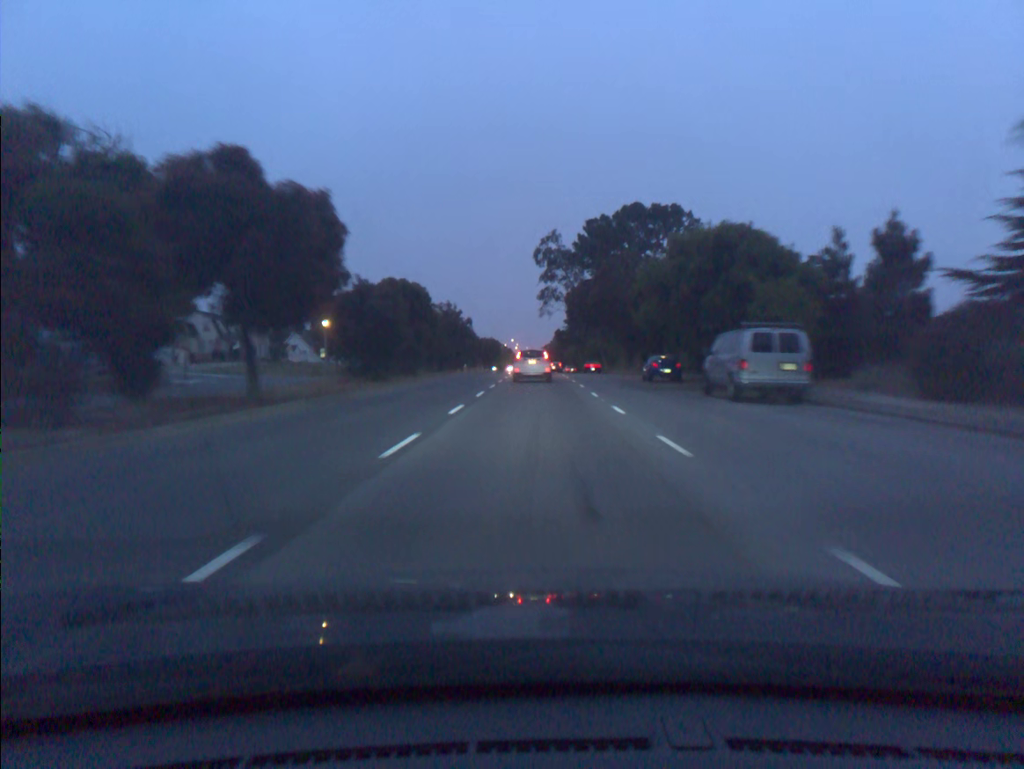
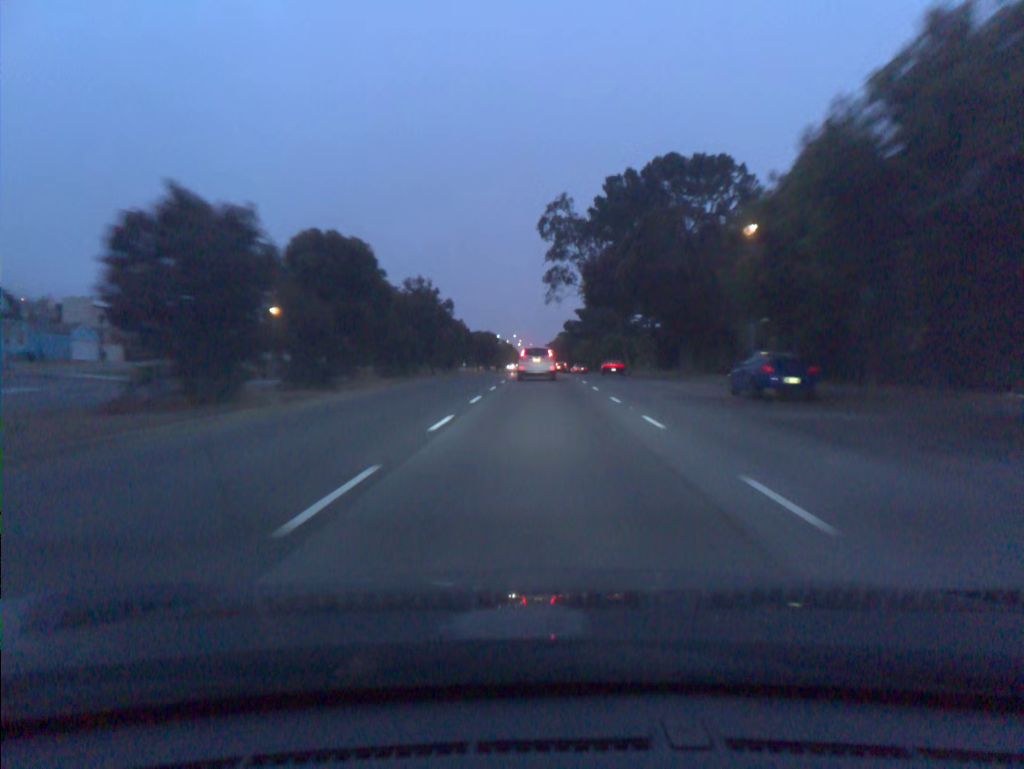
(-0.1, +18.7) m; 0°
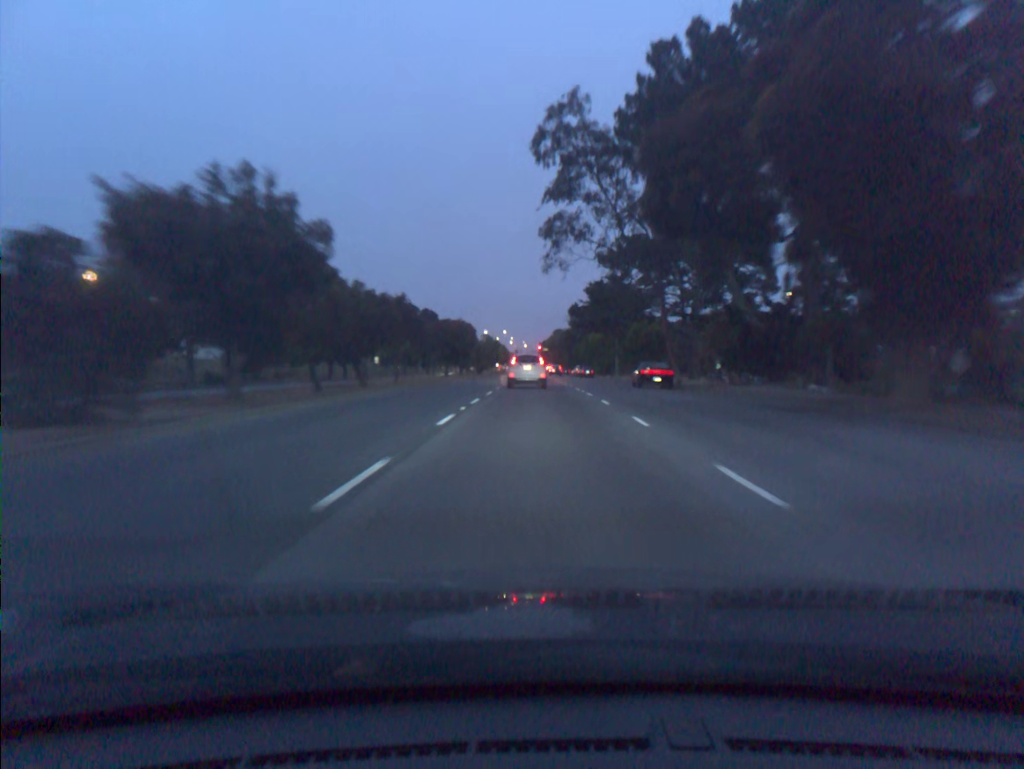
(+0.1, +27.9) m; +1°
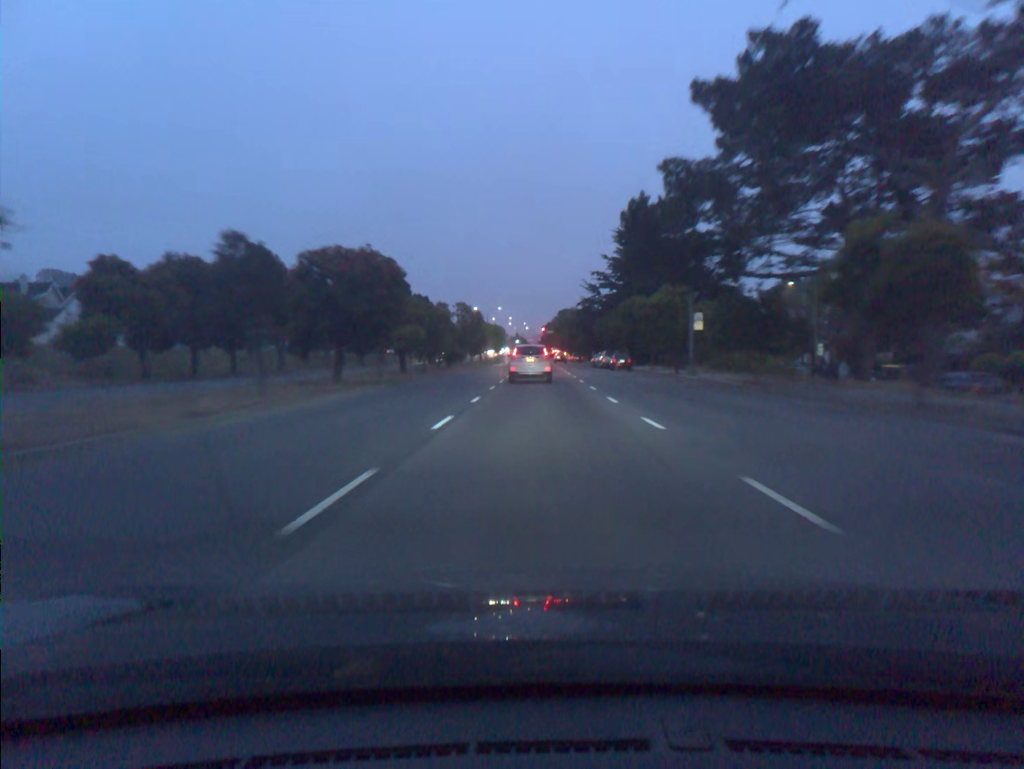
(-0.1, +36.7) m; 0°
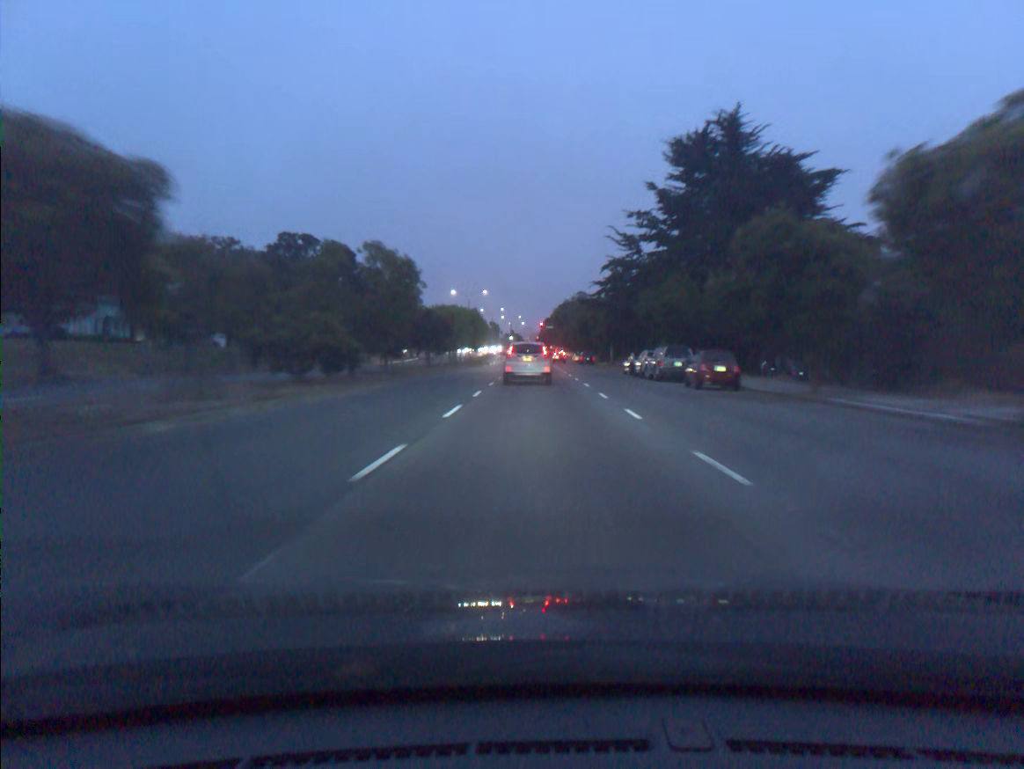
(+0.1, +34.3) m; 0°
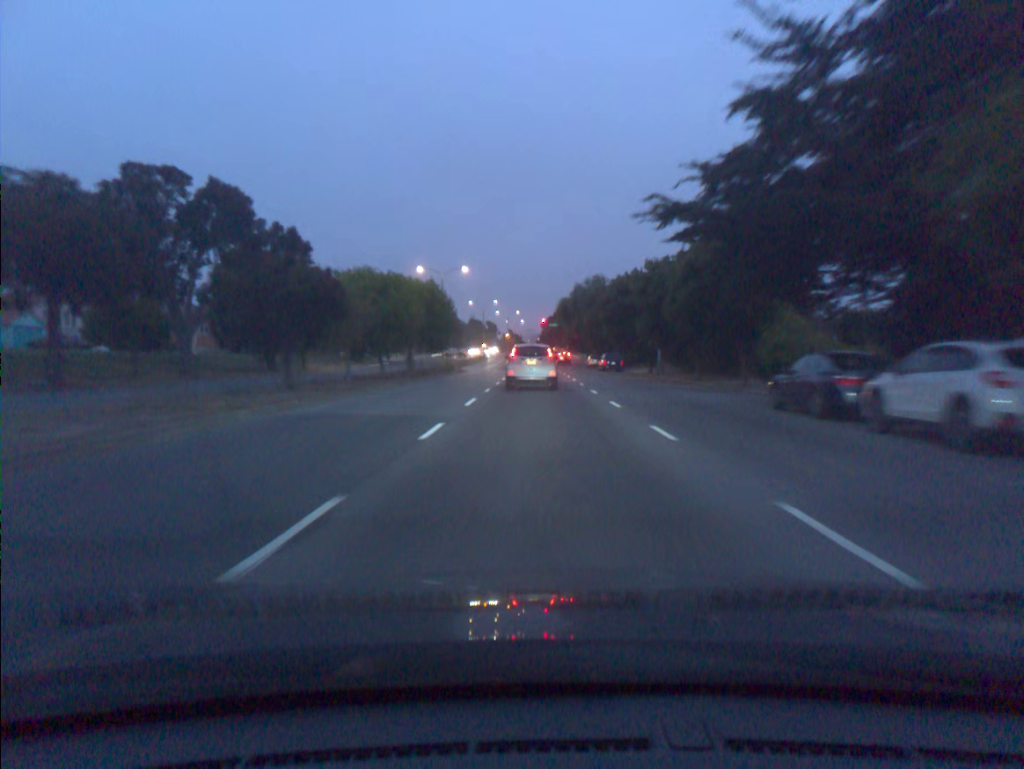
(0.0, +32.0) m; 0°
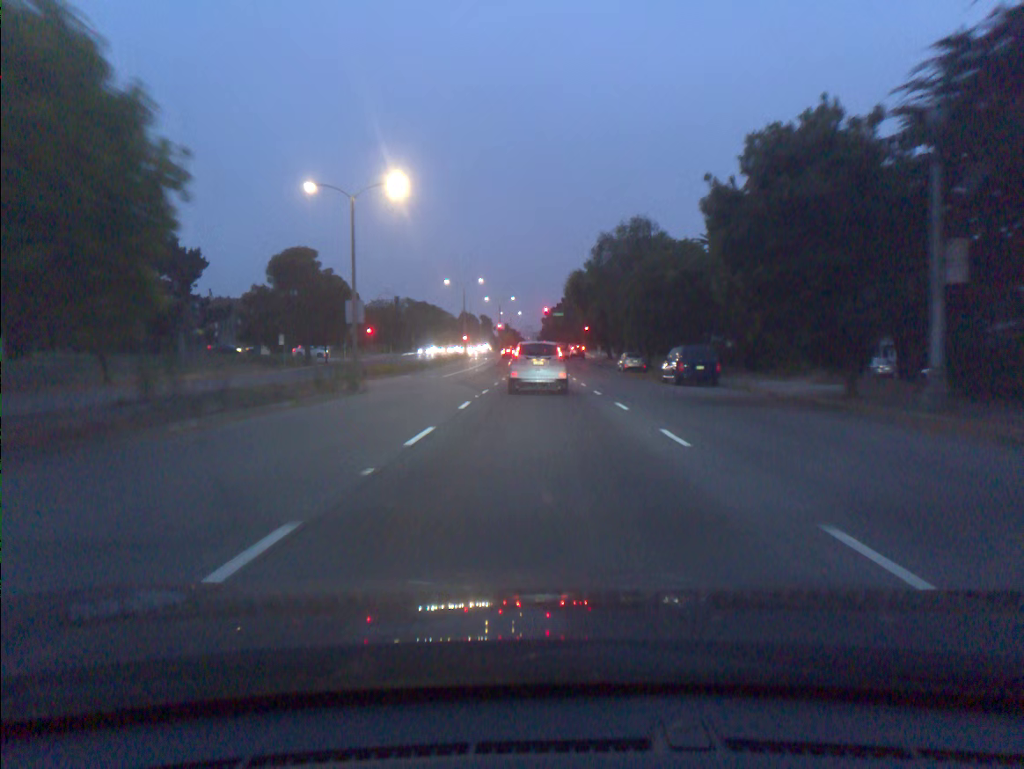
(0.0, +36.9) m; 0°
